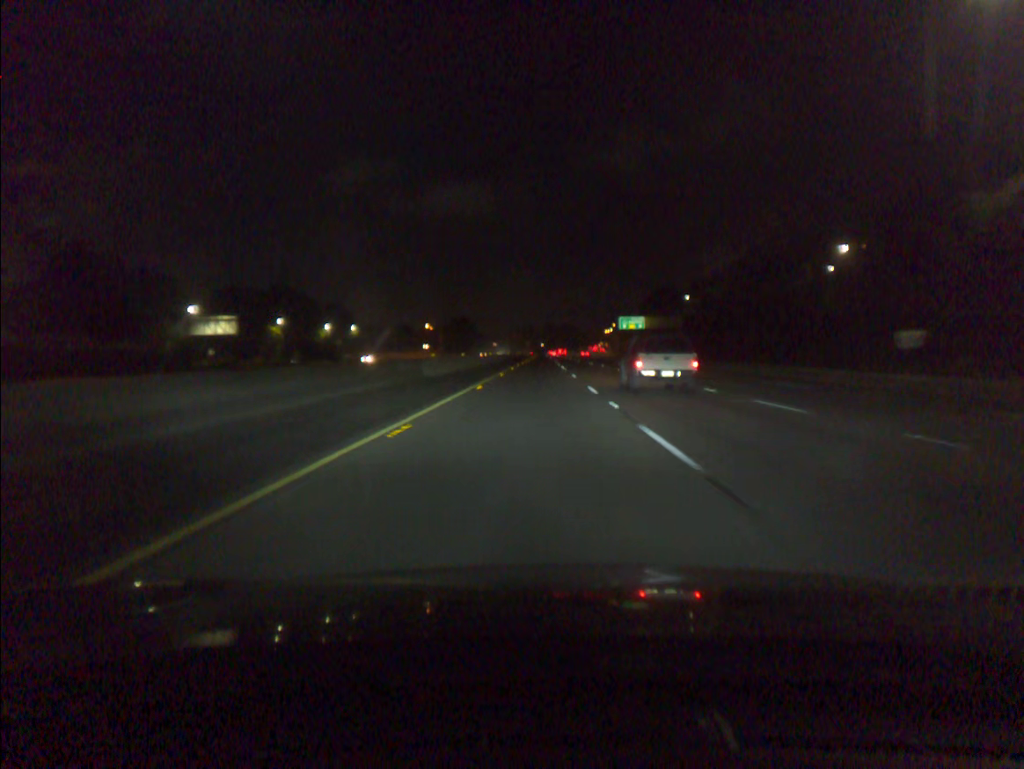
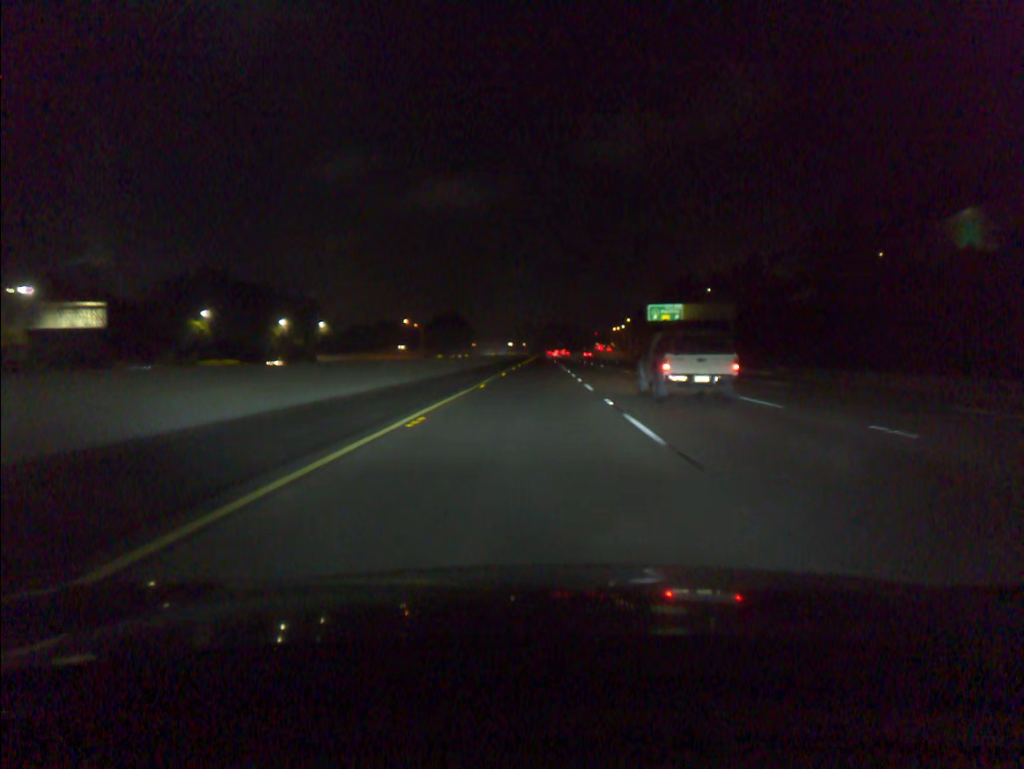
(0.0, +42.0) m; 0°
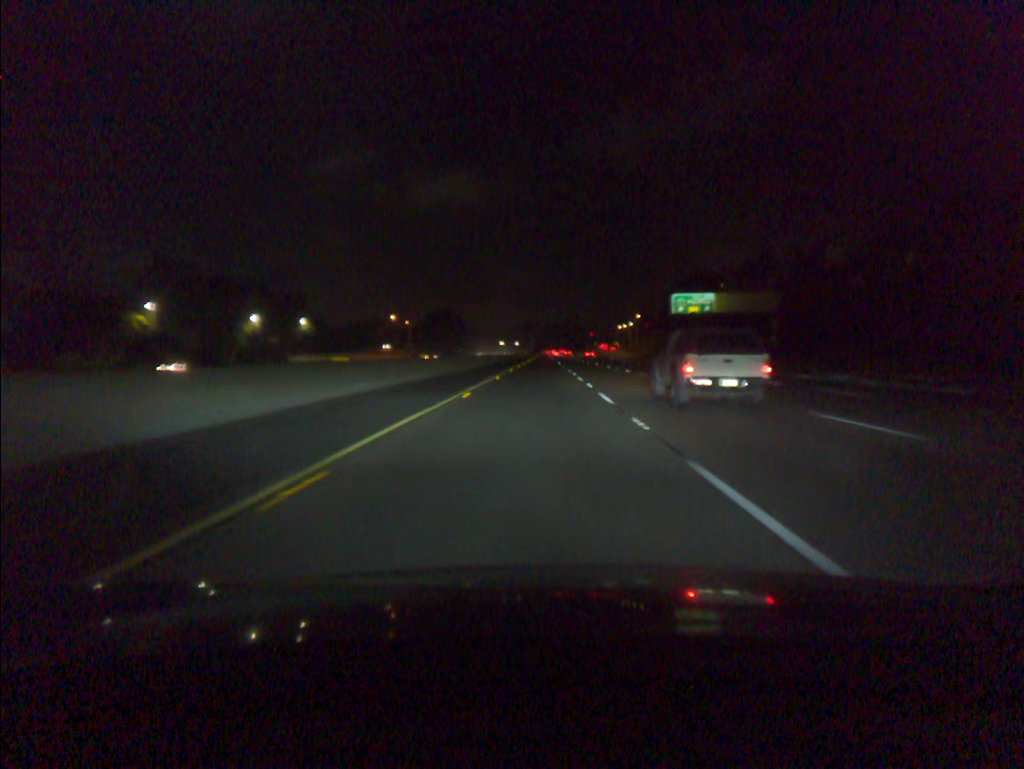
(0.0, +21.0) m; 0°
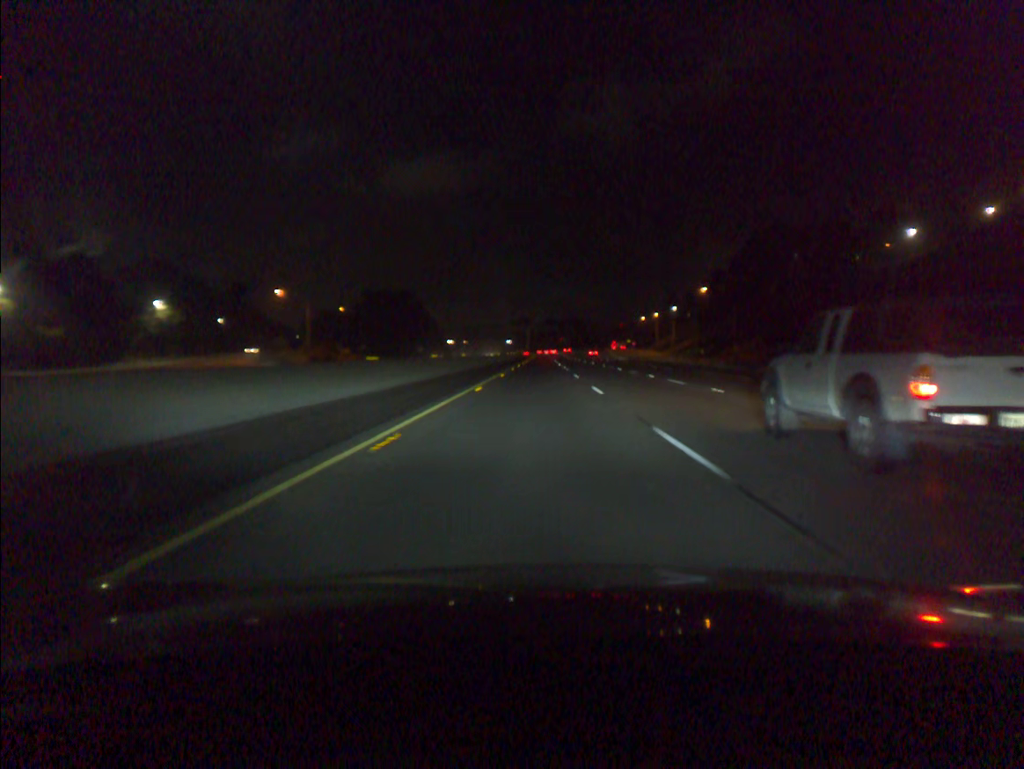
(0.0, +84.0) m; 0°
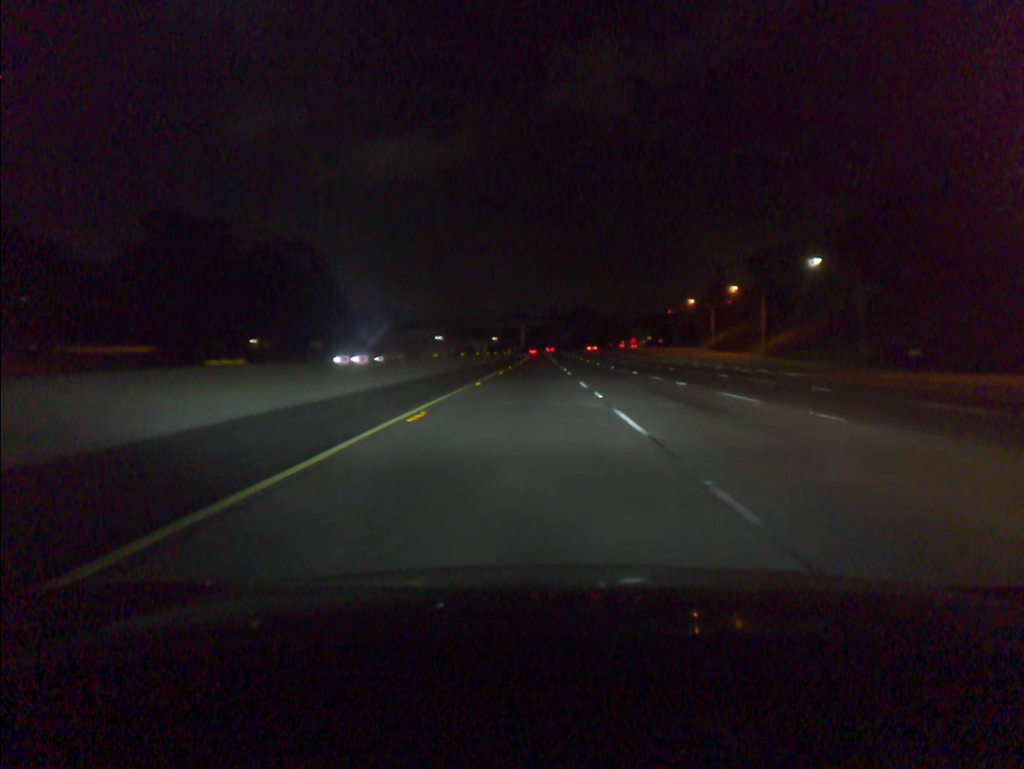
(+0.1, +83.8) m; 0°
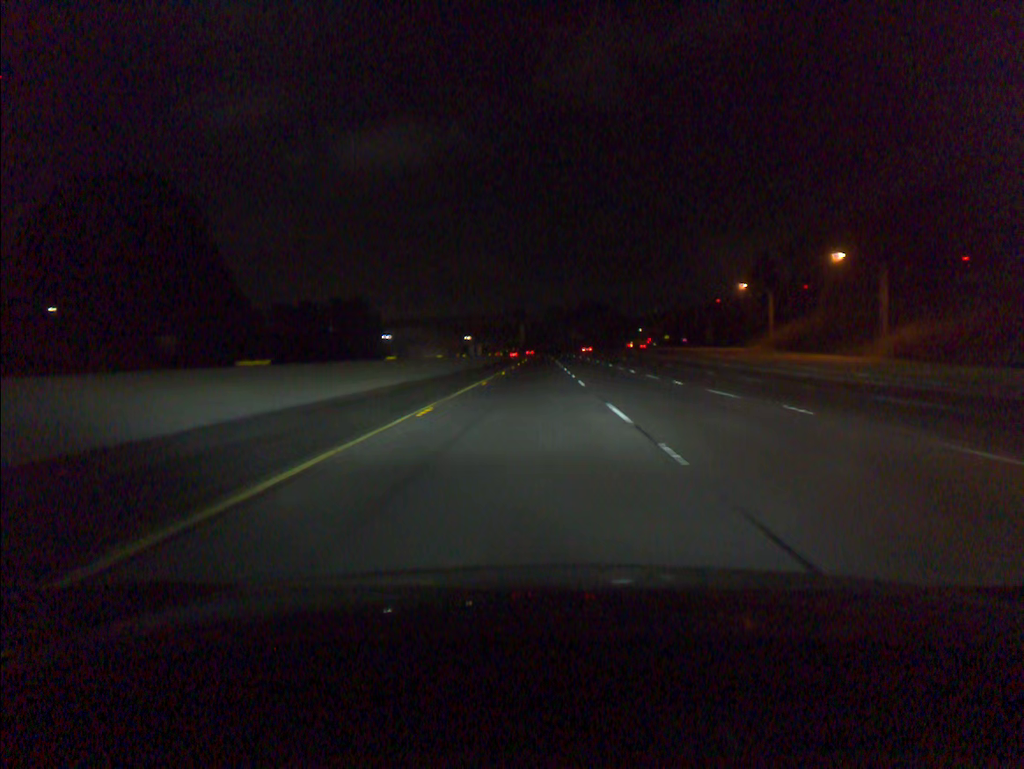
(-0.1, +41.8) m; 0°
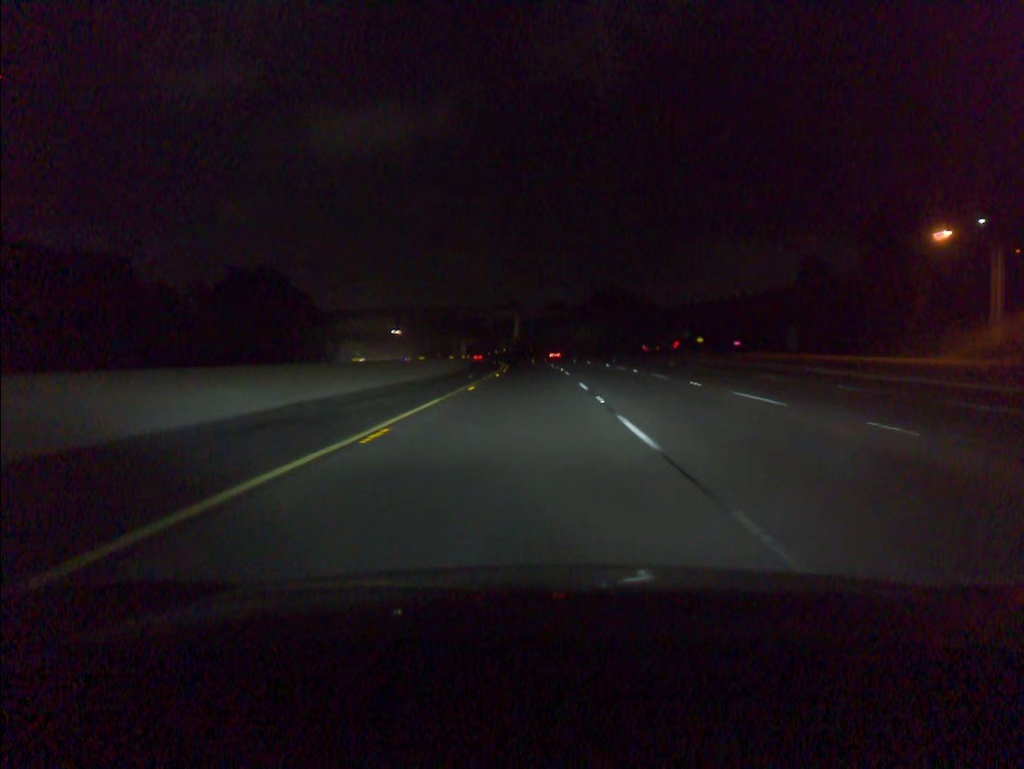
(0.0, +62.5) m; 0°
